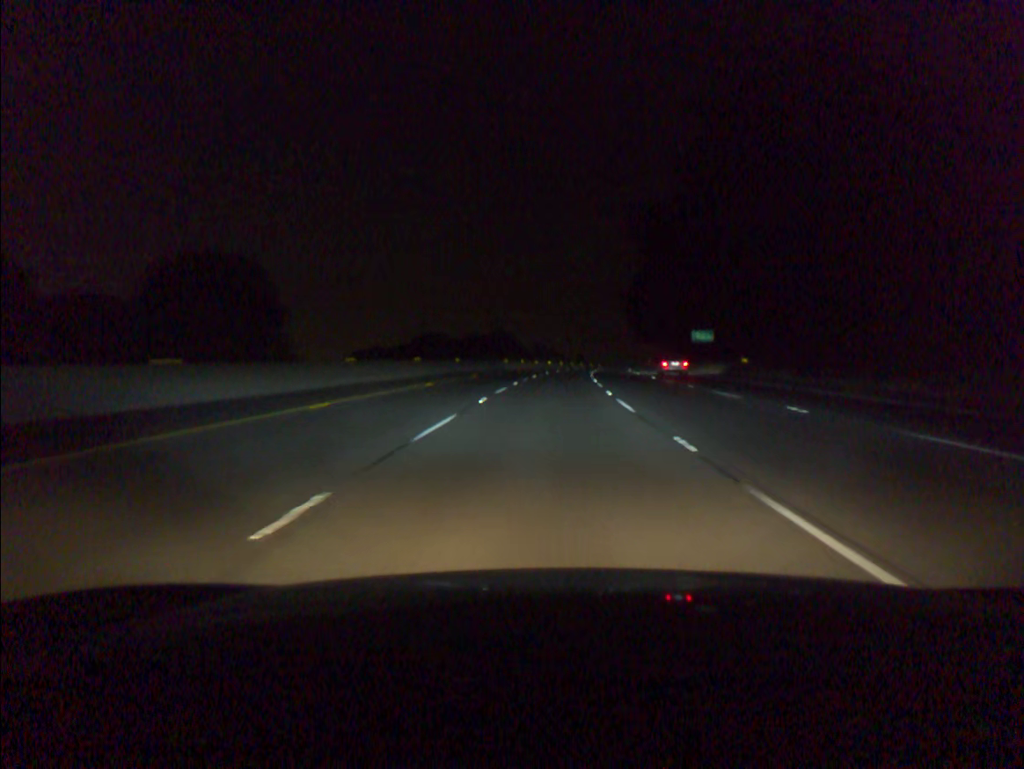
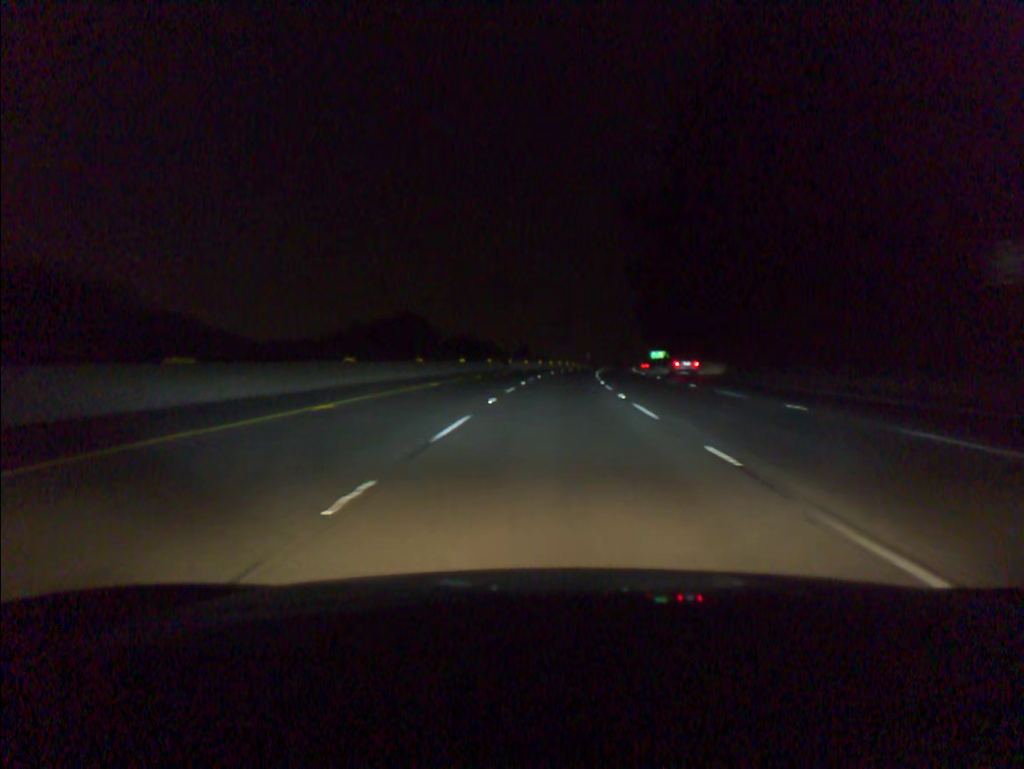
(+2.7, +72.9) m; +5°
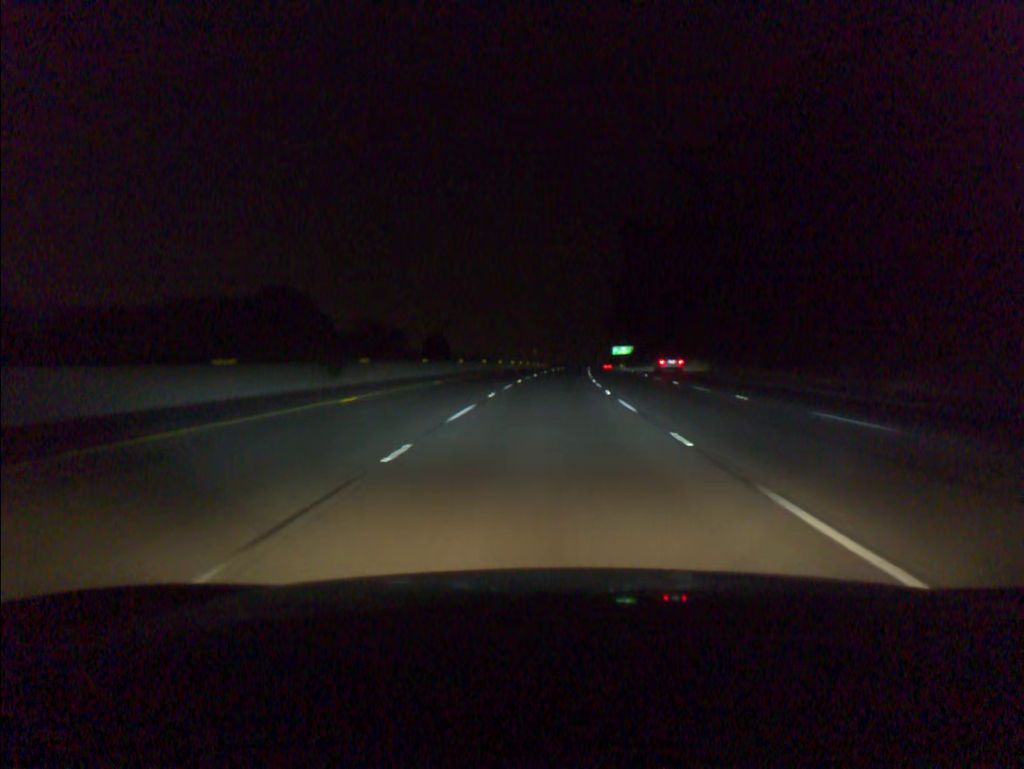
(+2.0, +55.1) m; +4°
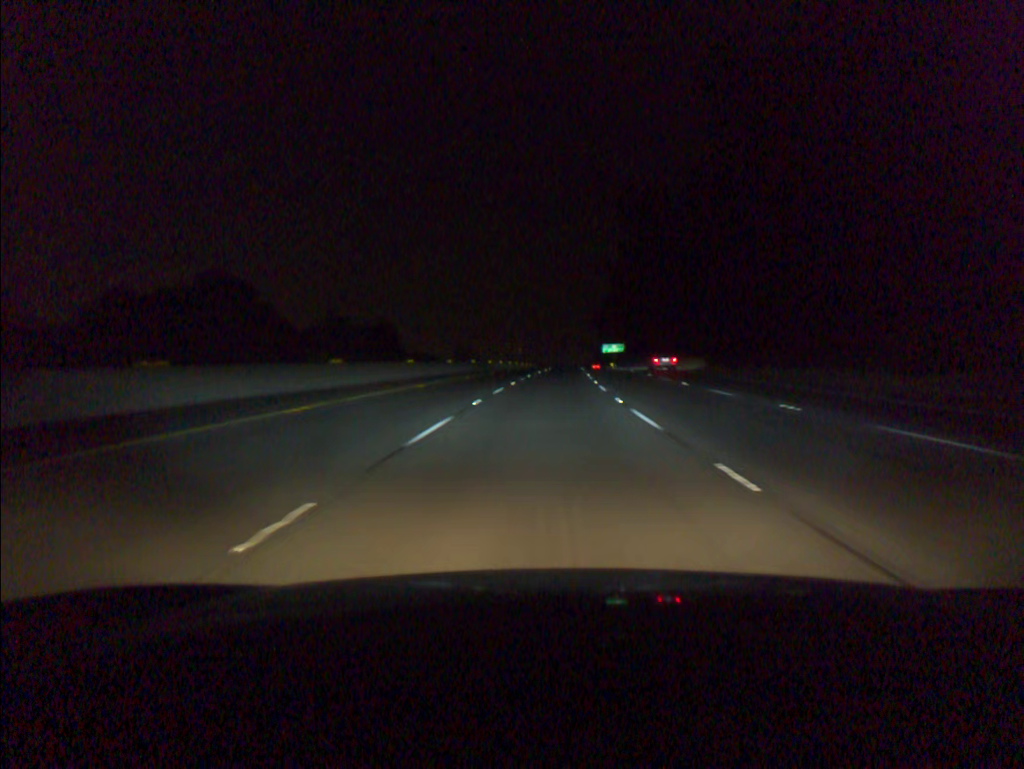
(+0.2, +18.4) m; +1°
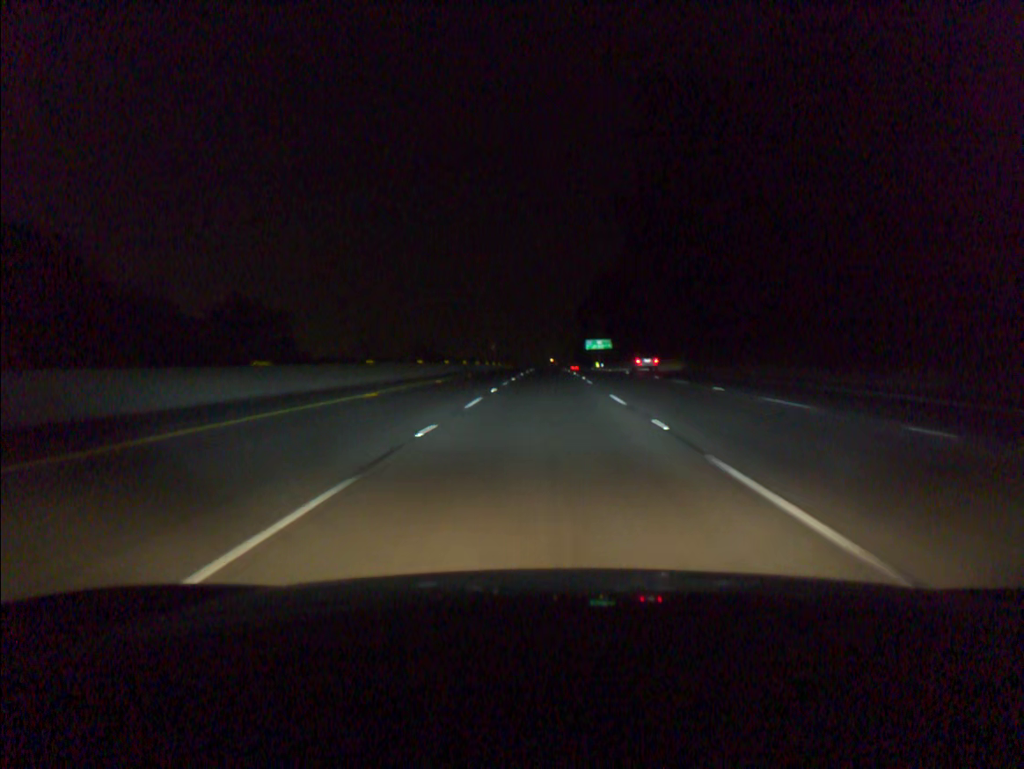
(+0.6, +36.9) m; +2°
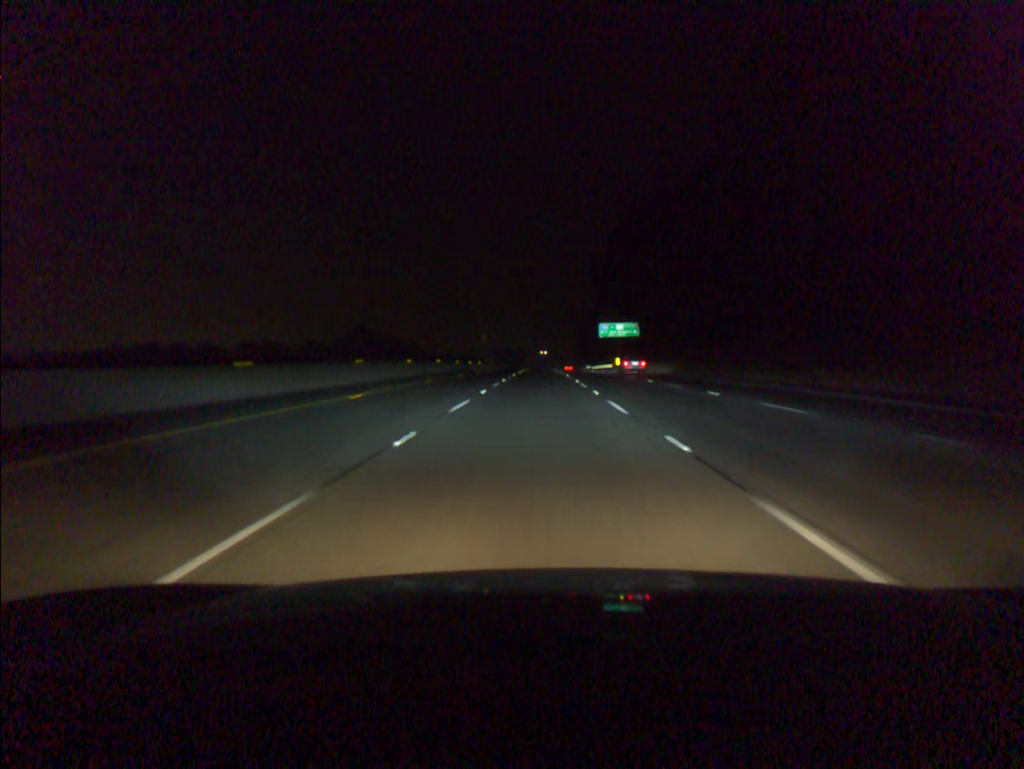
(+0.7, +73.7) m; +1°
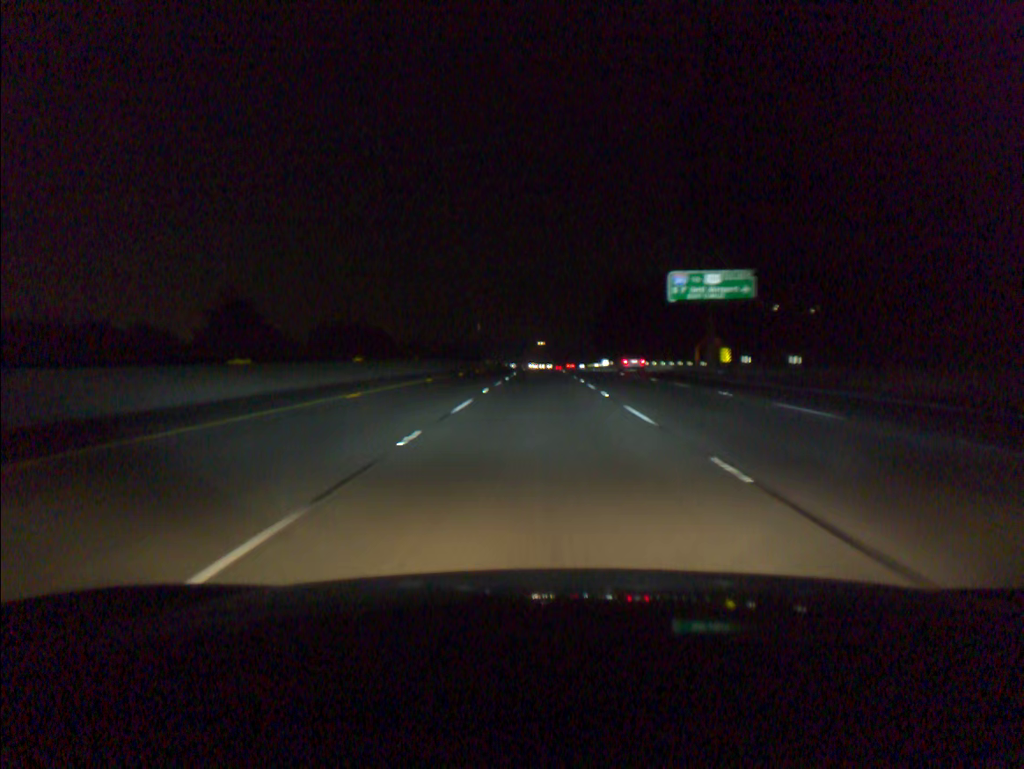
(-0.2, +73.7) m; 0°
